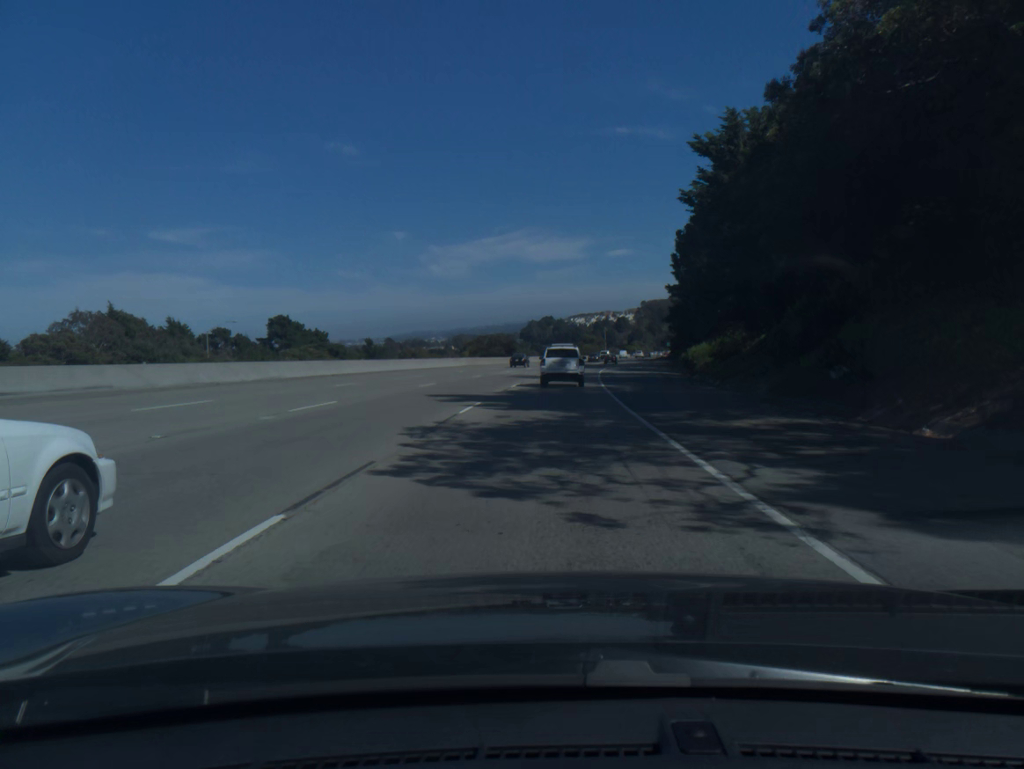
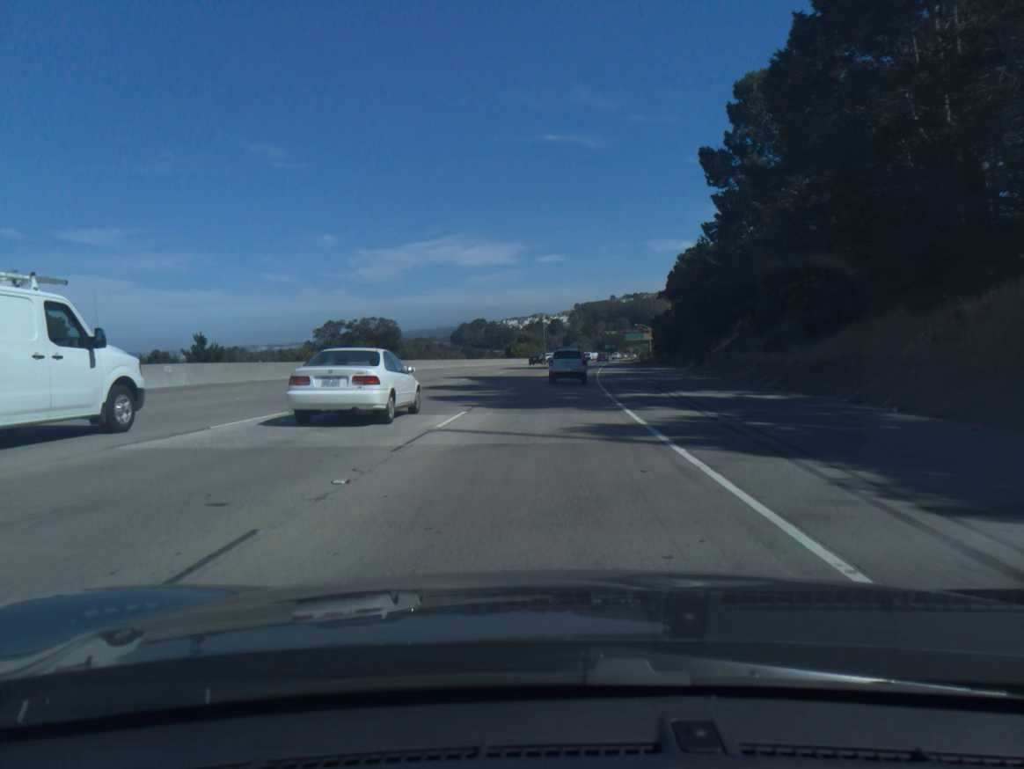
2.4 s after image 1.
(+2.7, +62.1) m; +5°
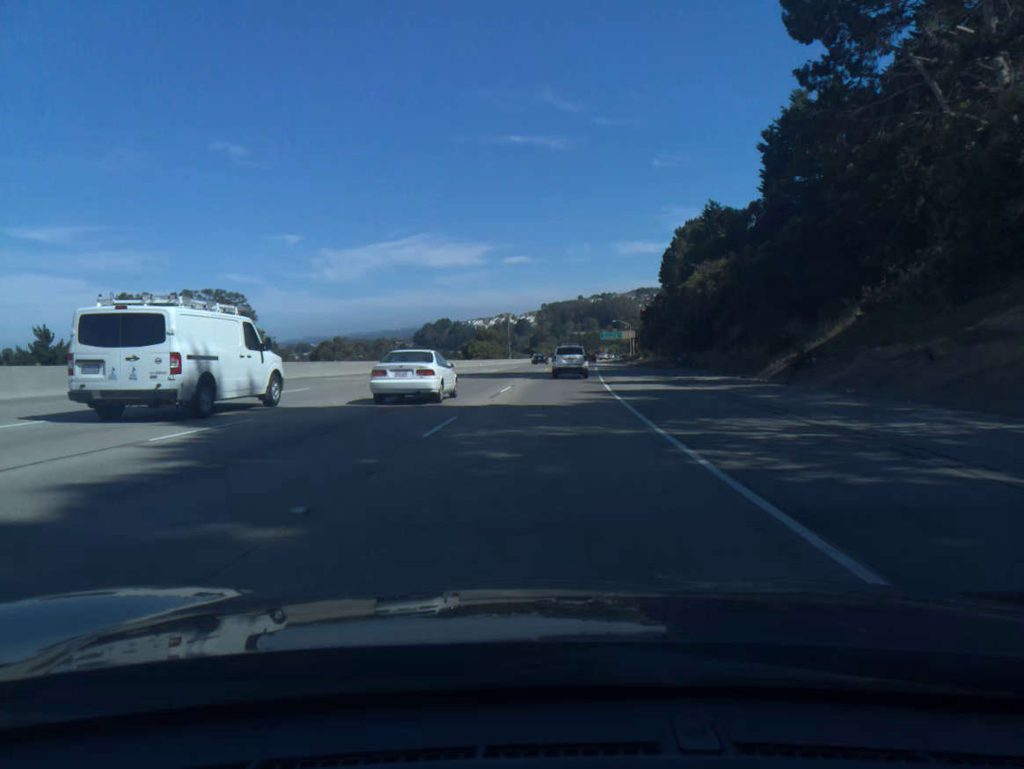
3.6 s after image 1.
(+0.6, +31.1) m; +2°
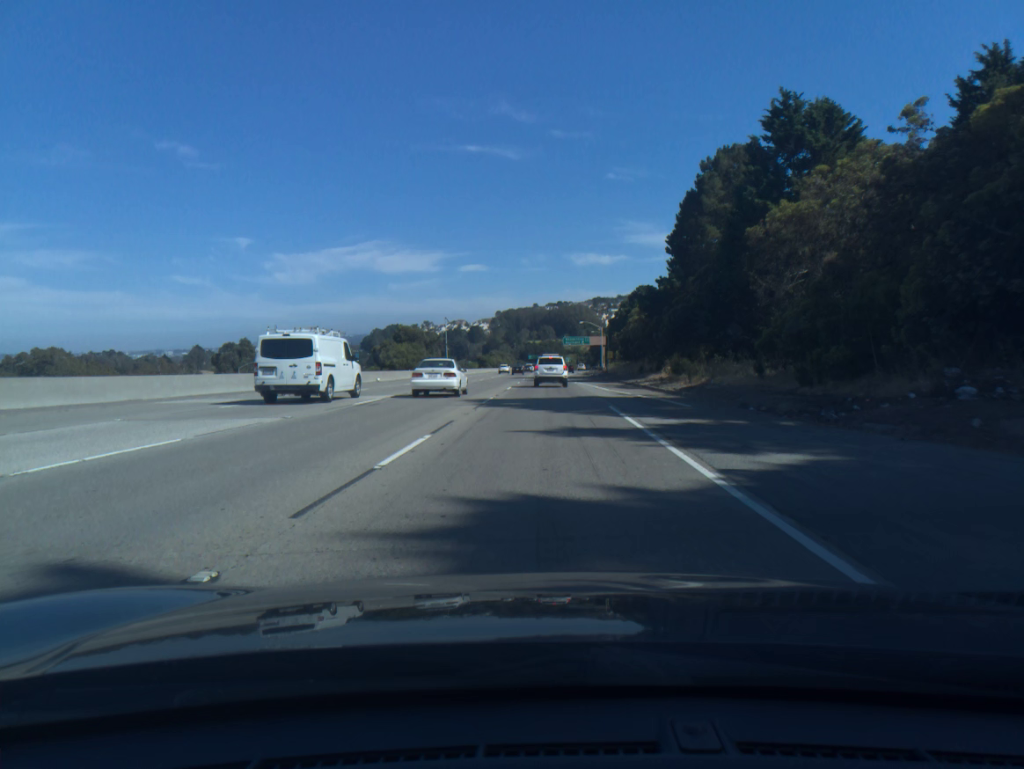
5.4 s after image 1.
(+1.5, +46.5) m; +3°
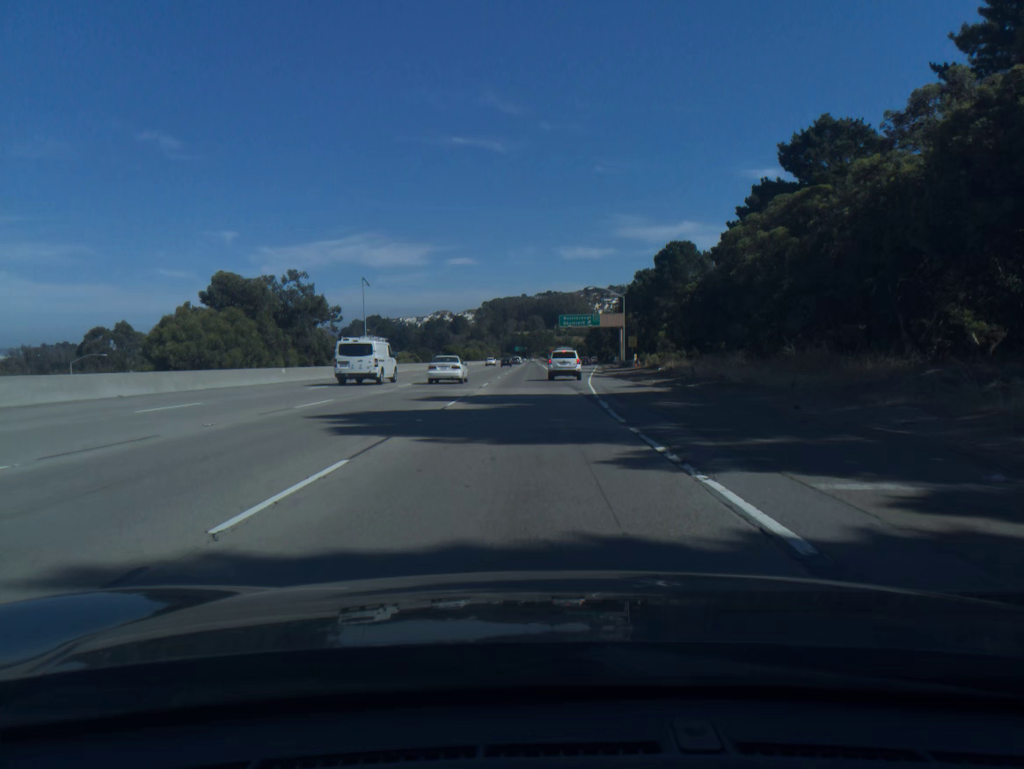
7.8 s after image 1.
(+0.6, +61.9) m; +1°
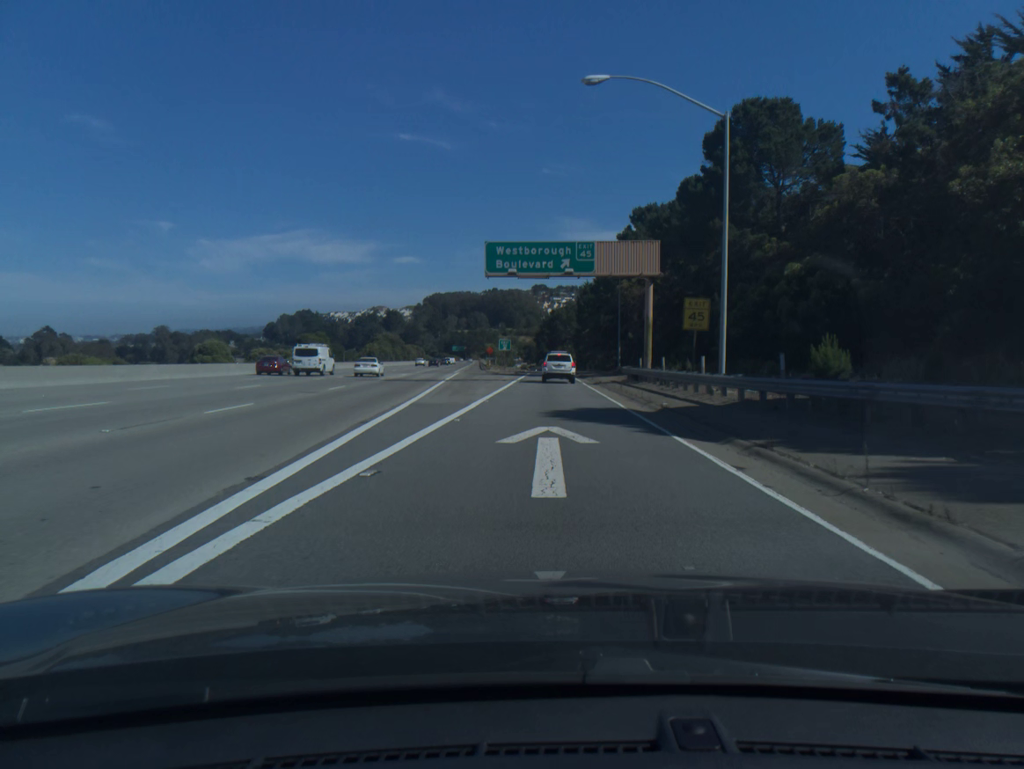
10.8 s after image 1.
(+2.8, +75.4) m; +4°
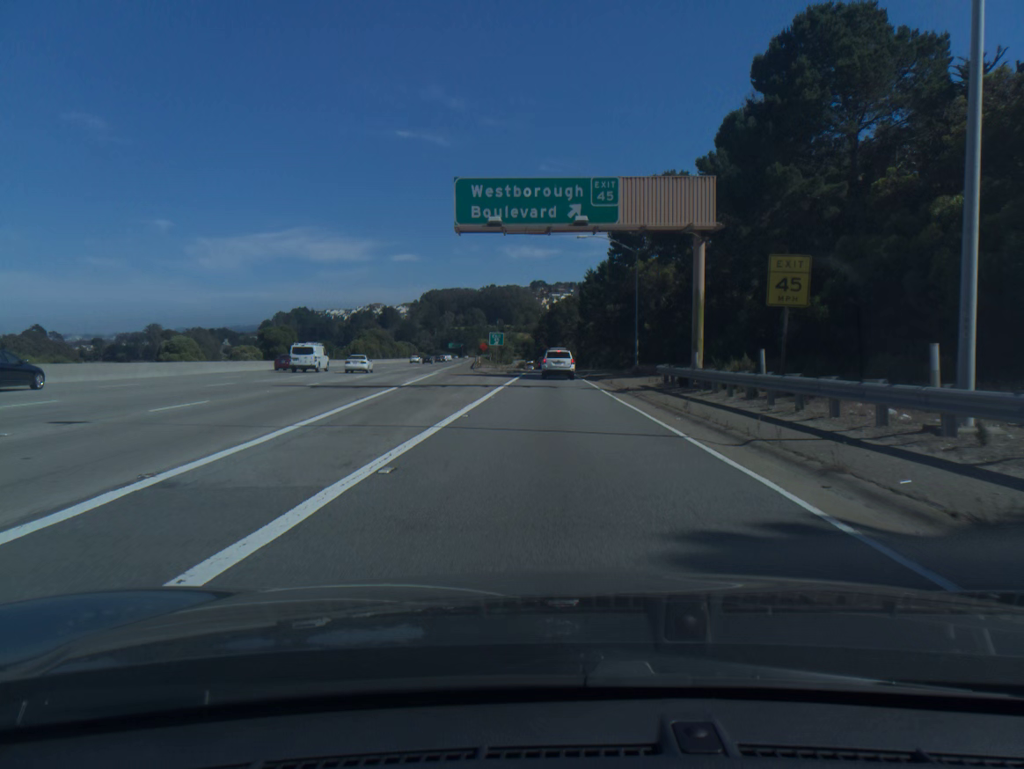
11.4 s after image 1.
(0.0, +14.6) m; 0°
